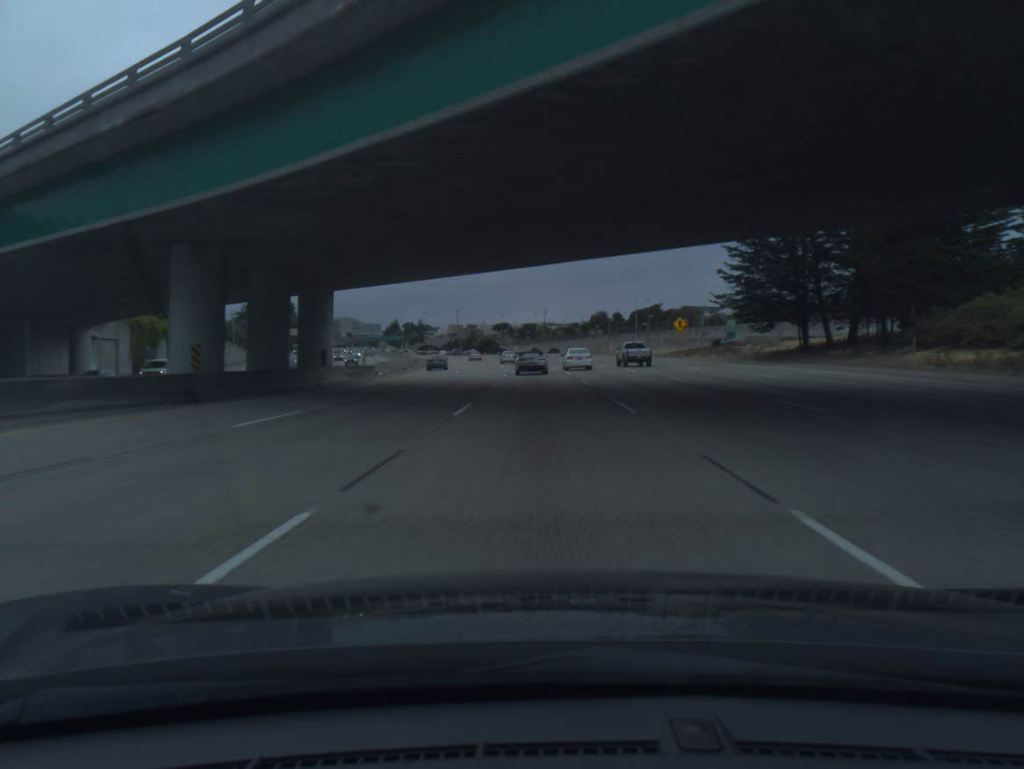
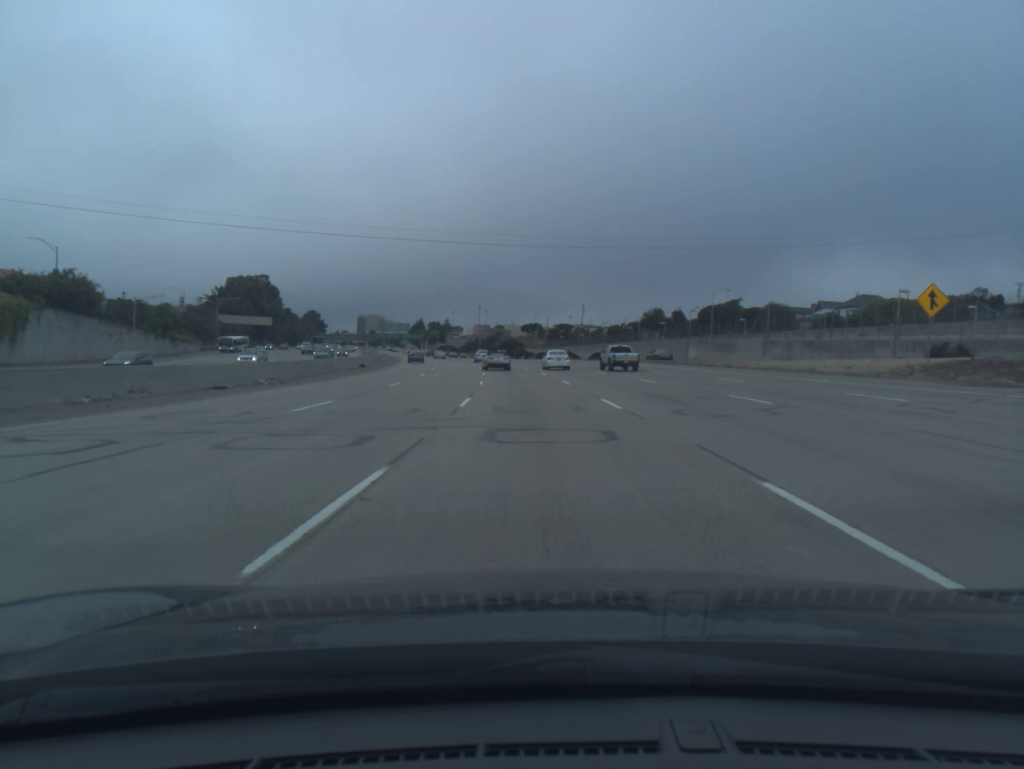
(-0.8, +54.0) m; -2°
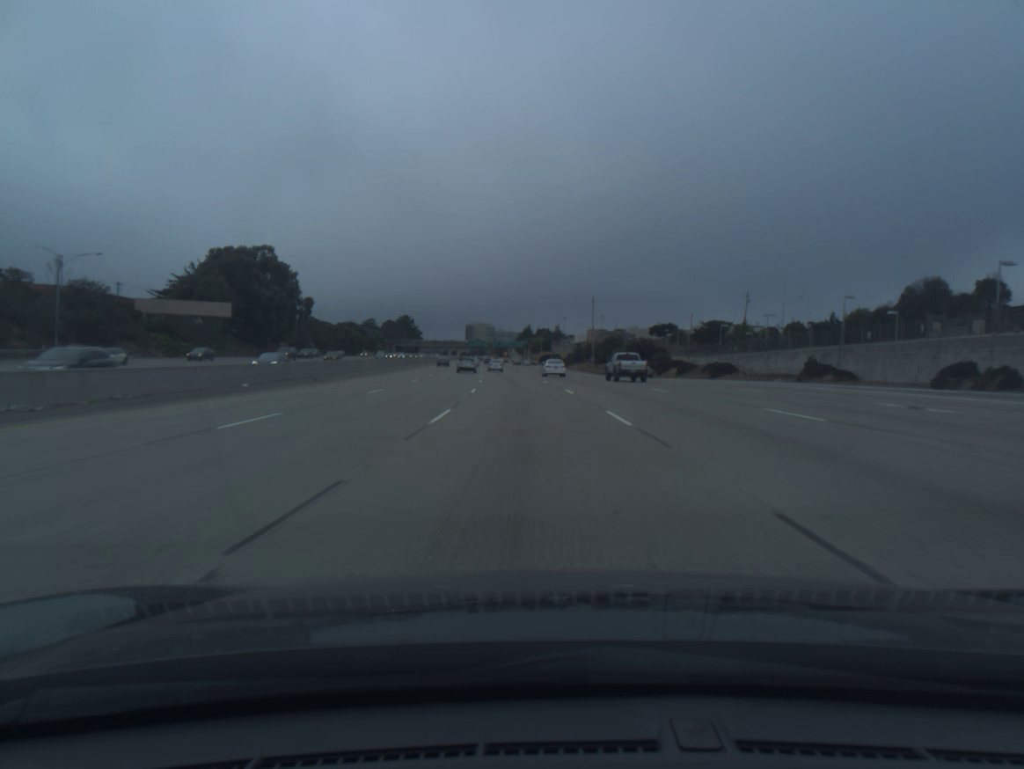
(-6.2, +89.3) m; -8°
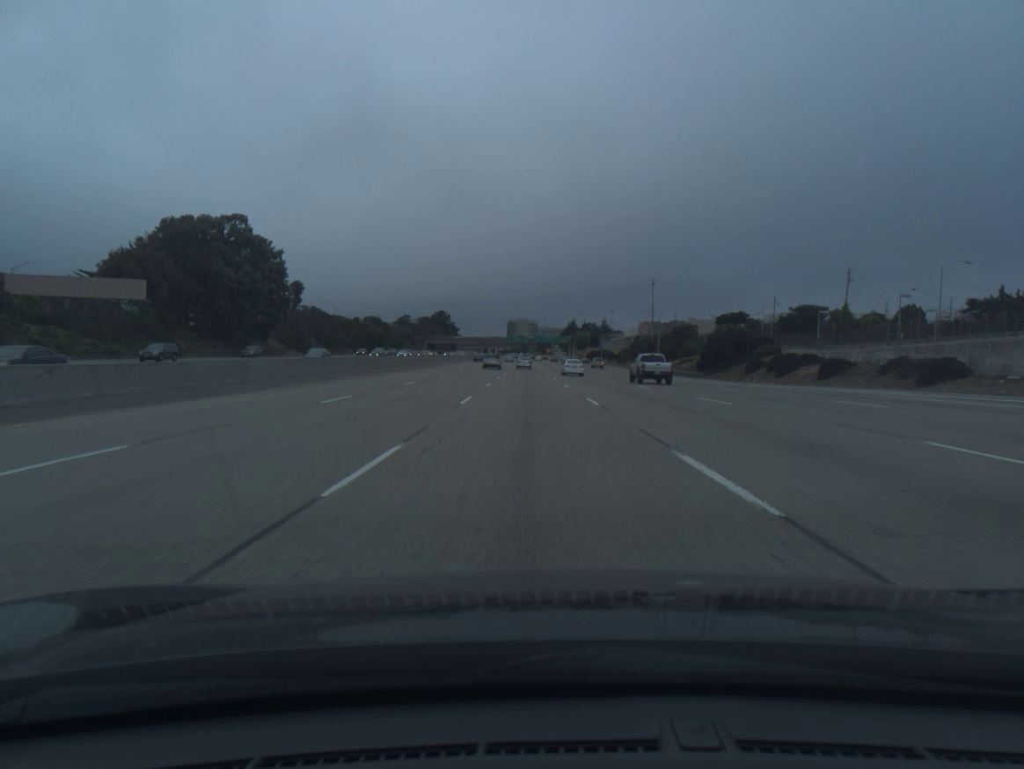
(-1.0, +36.0) m; -3°
